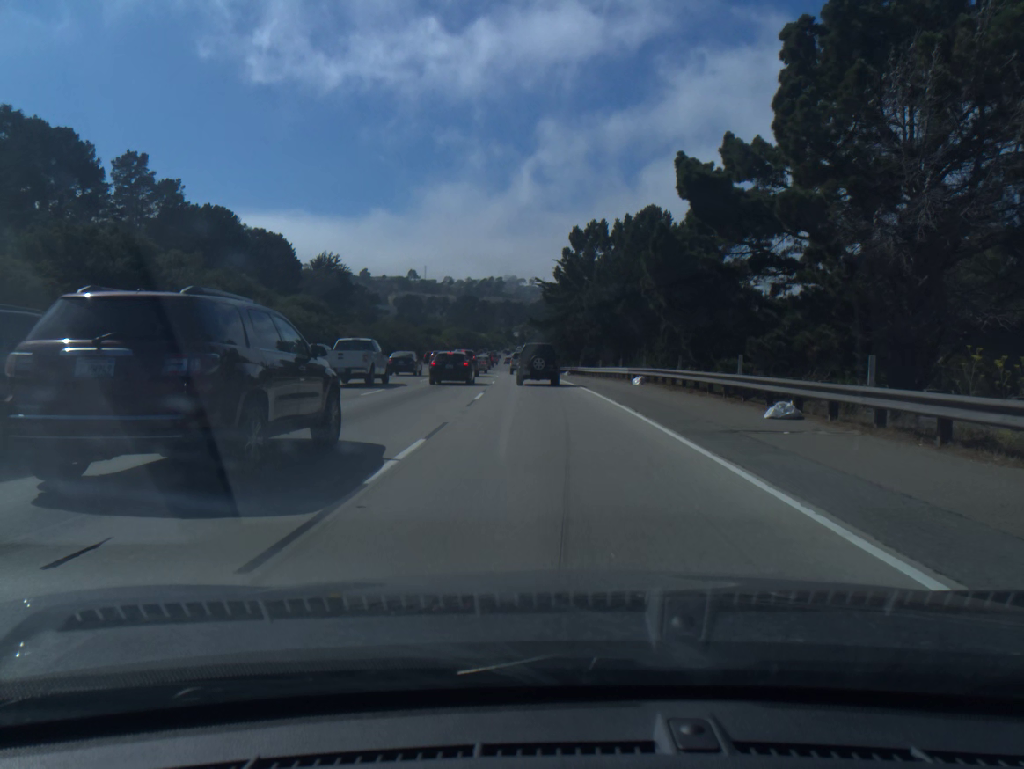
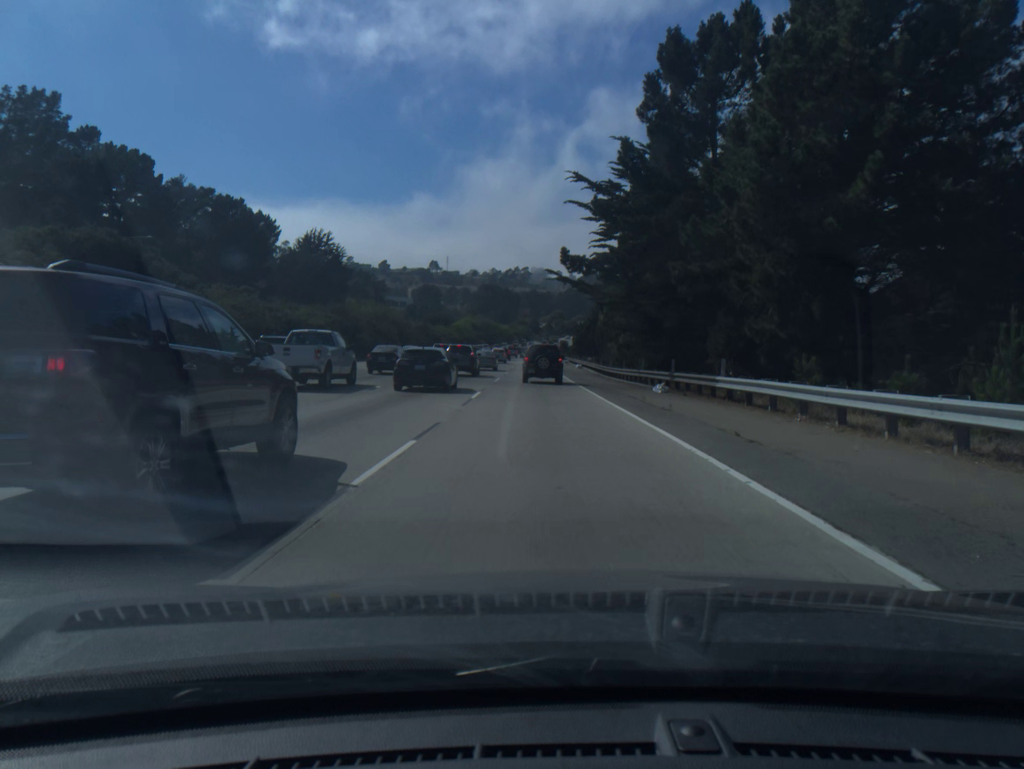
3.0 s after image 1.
(-0.7, +44.0) m; -2°
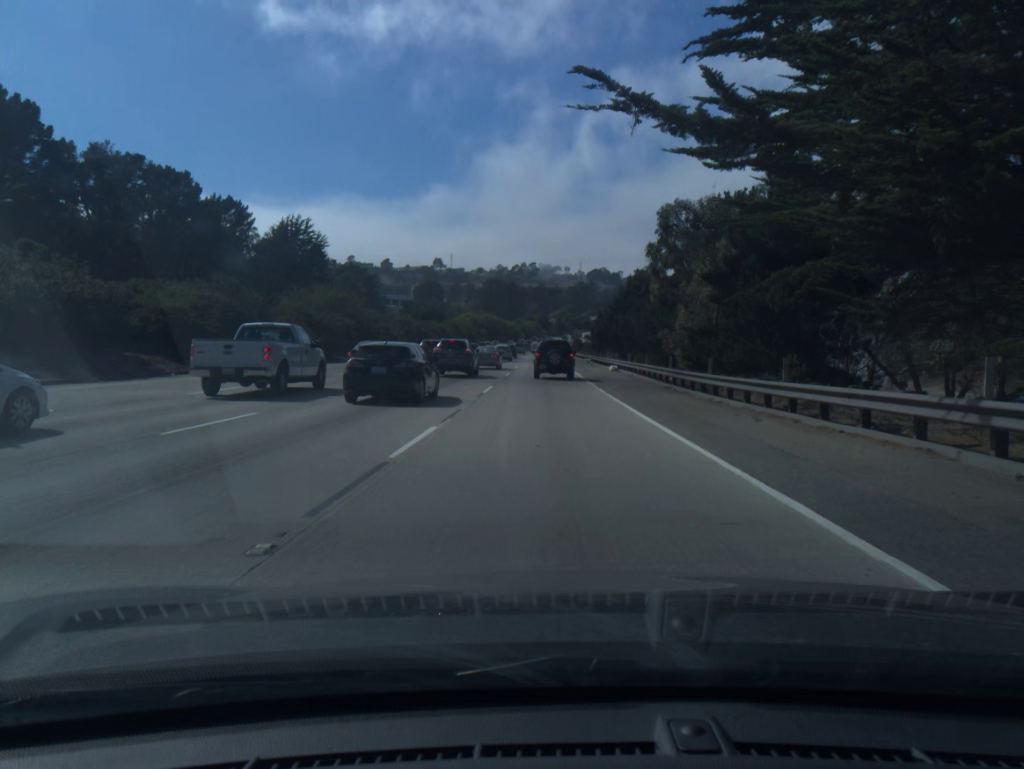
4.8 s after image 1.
(-0.3, +27.4) m; -1°
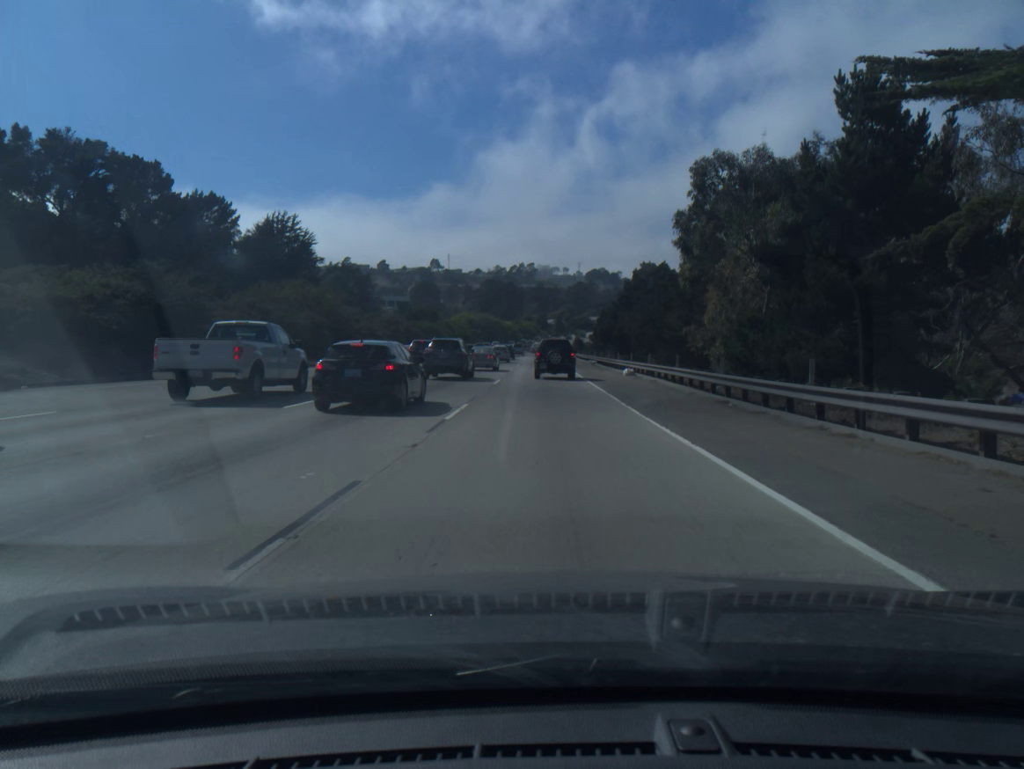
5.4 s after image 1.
(0.0, +9.2) m; 0°
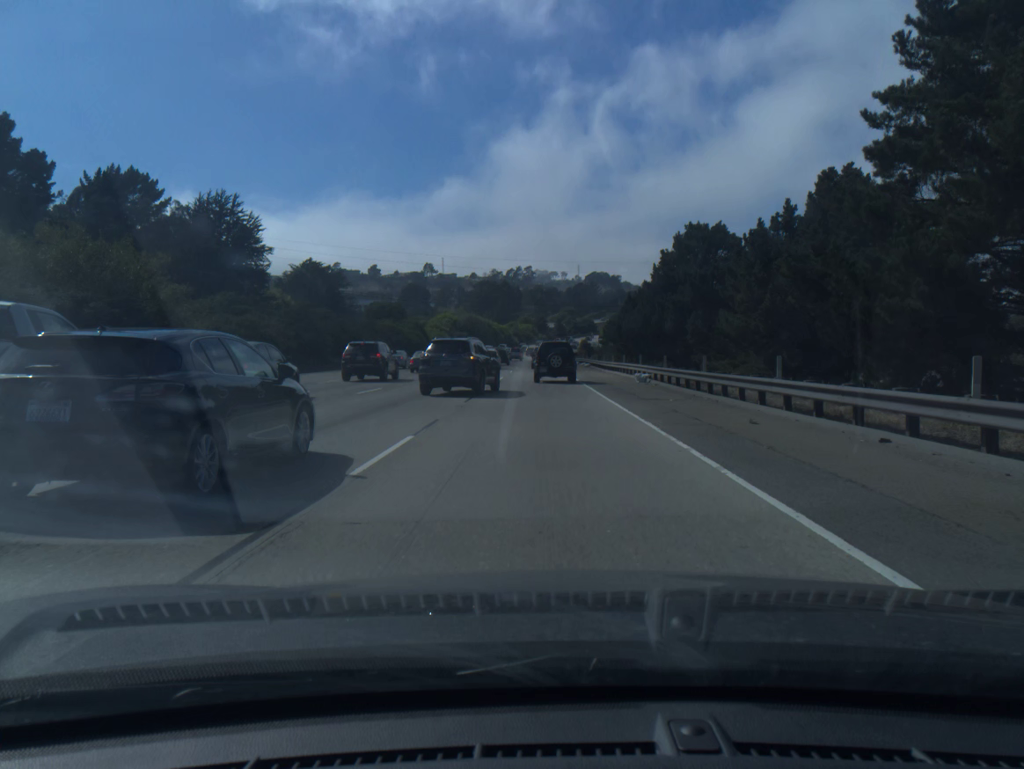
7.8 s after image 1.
(+0.2, +36.4) m; 0°
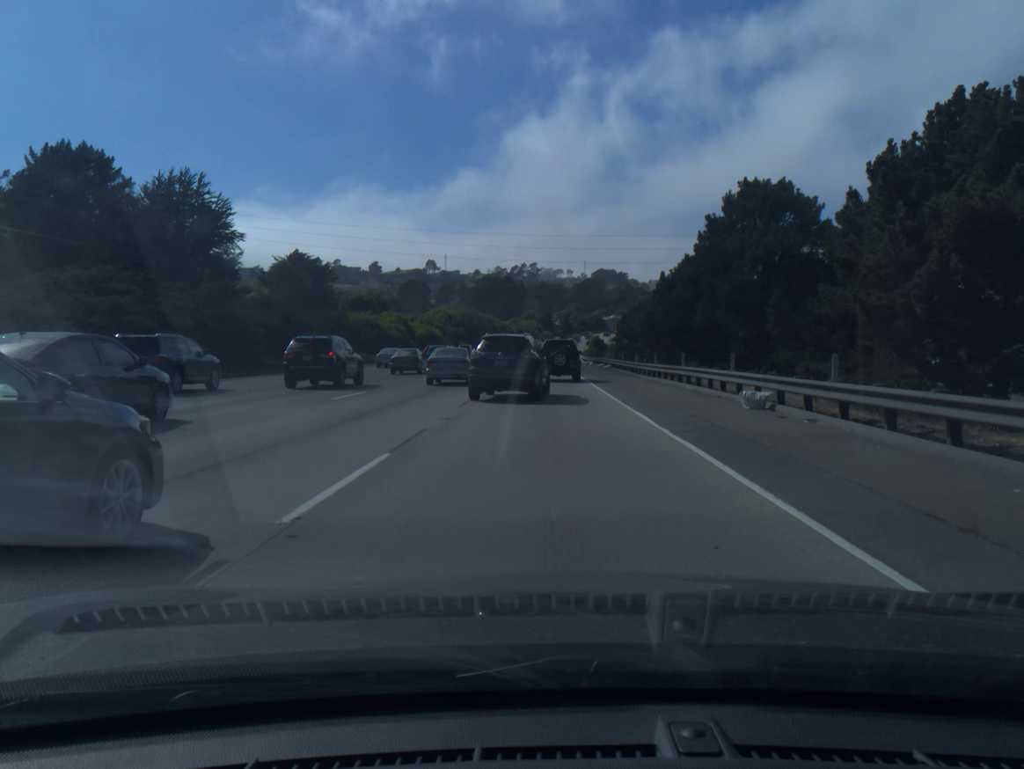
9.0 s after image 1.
(-0.1, +18.0) m; 0°
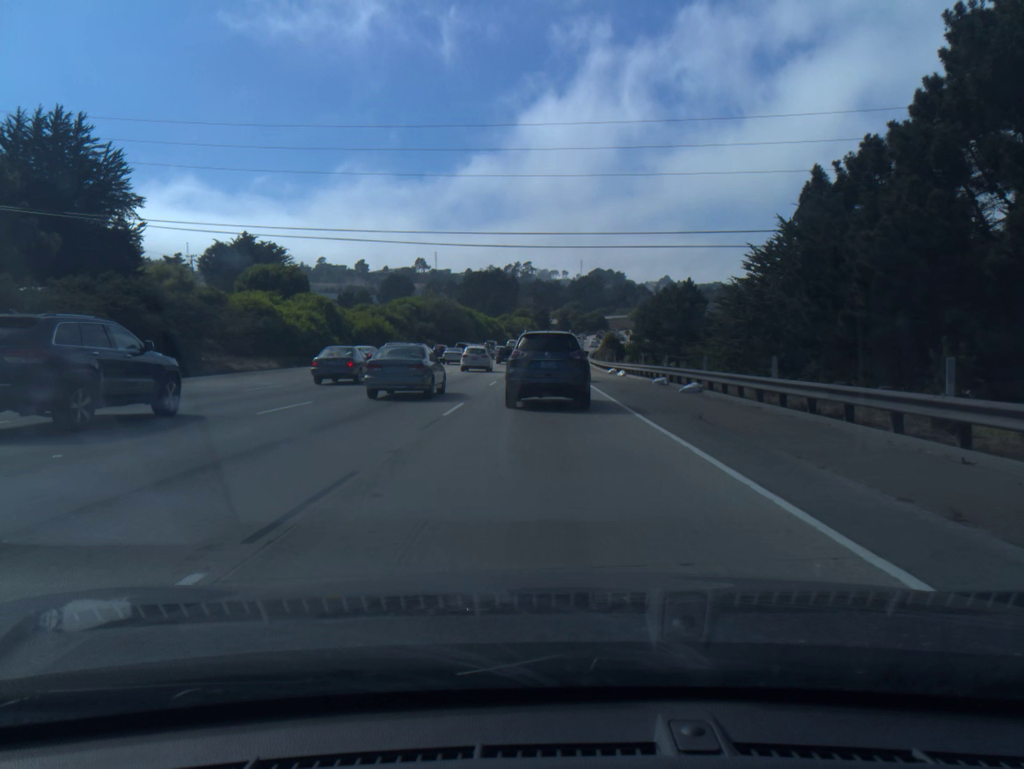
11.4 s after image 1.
(+0.1, +34.4) m; 0°
